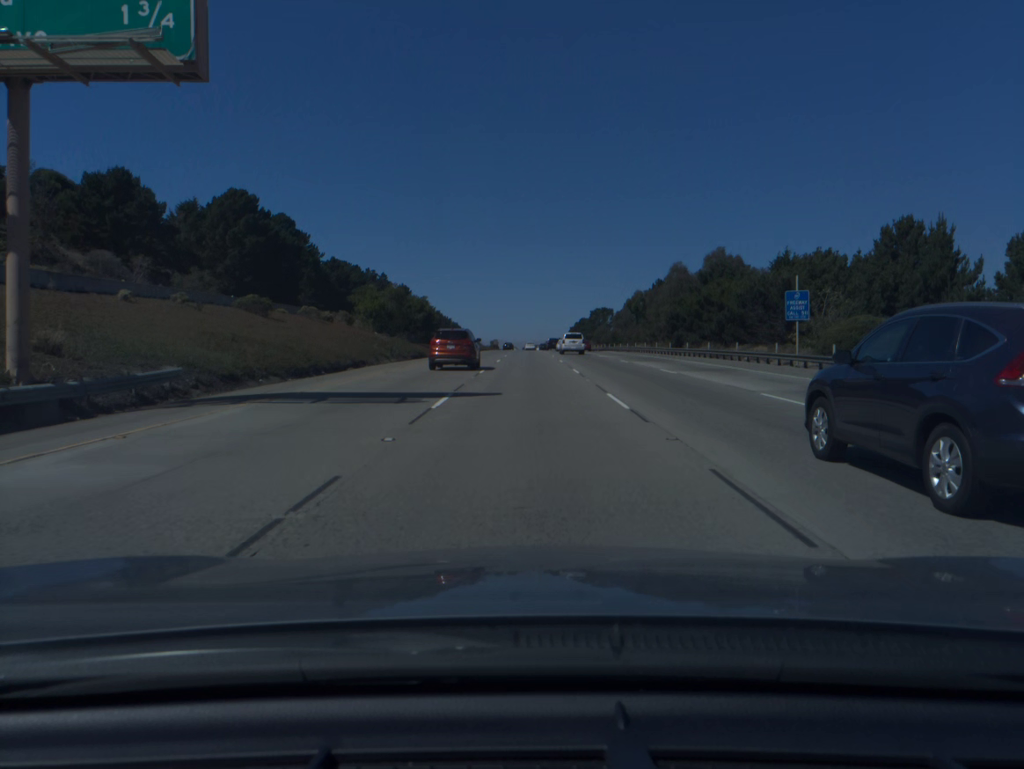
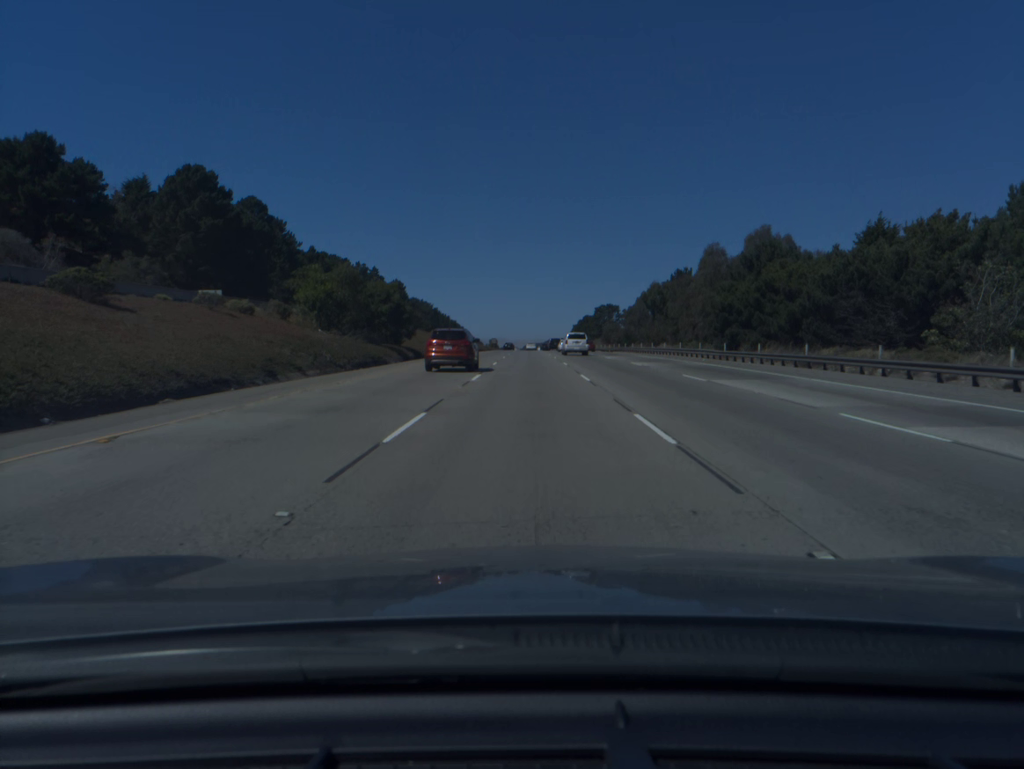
(0.0, +19.6) m; 0°
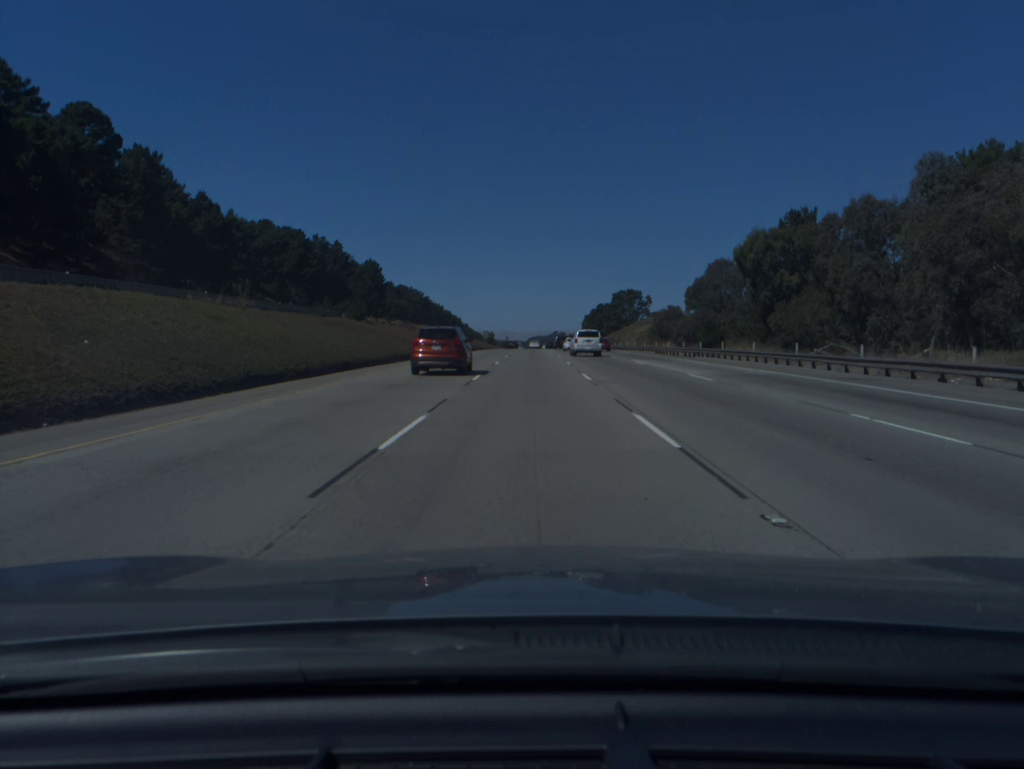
(-0.1, +58.7) m; 0°
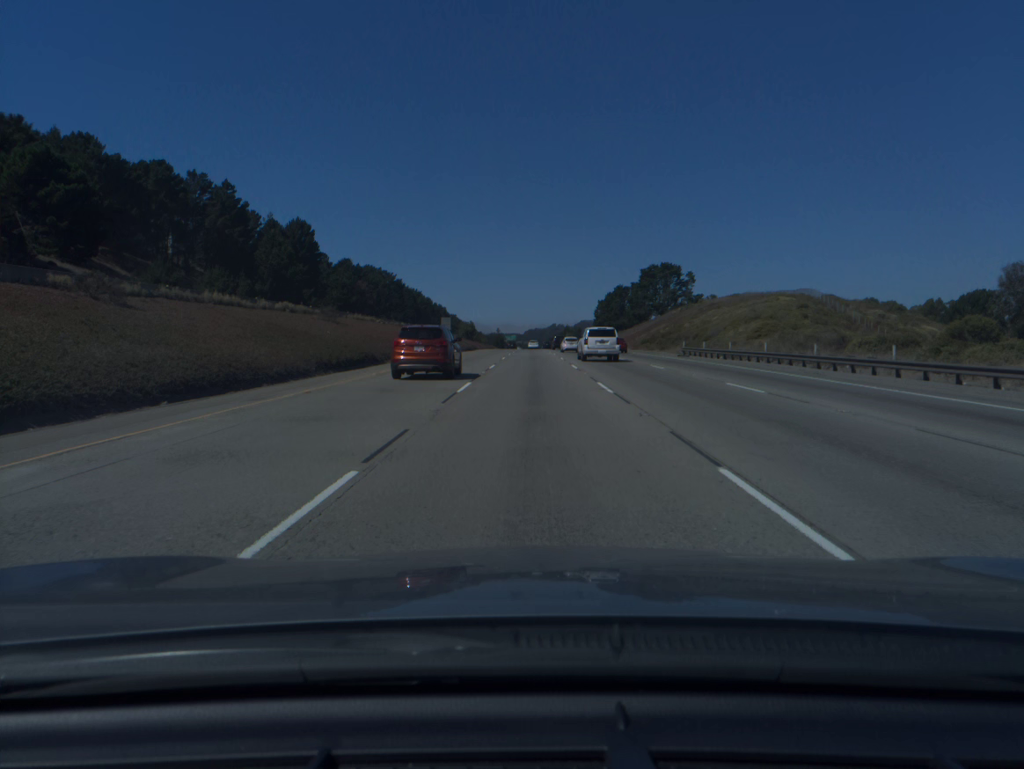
(+0.1, +78.2) m; 0°
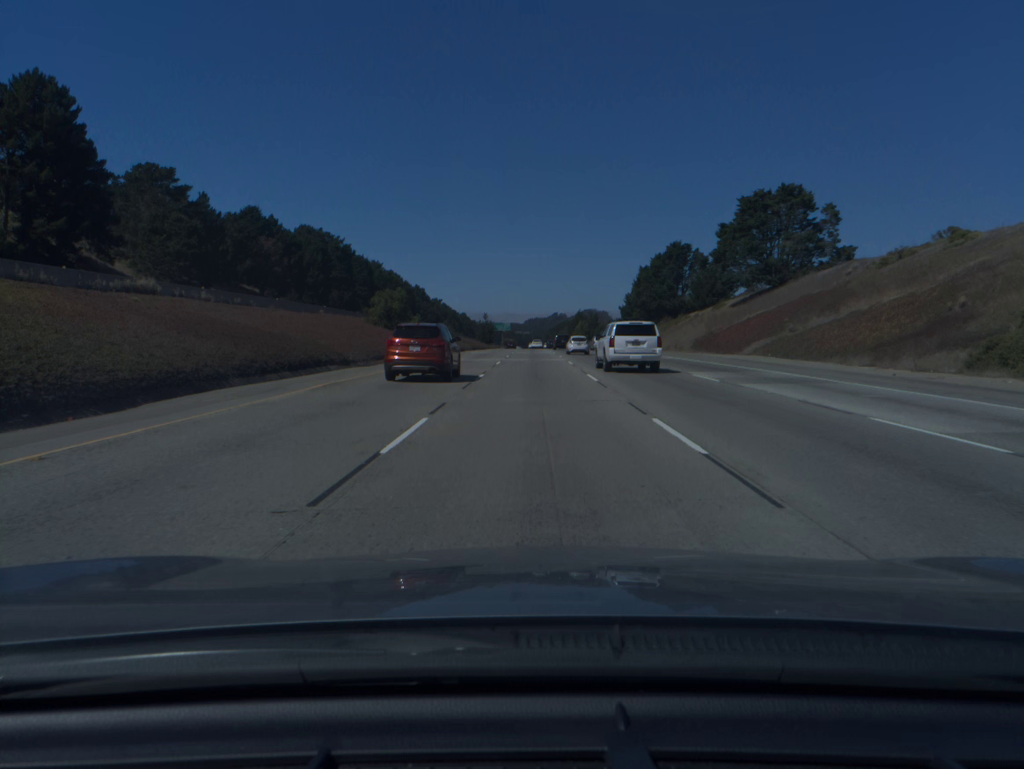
(0.0, +97.6) m; 0°
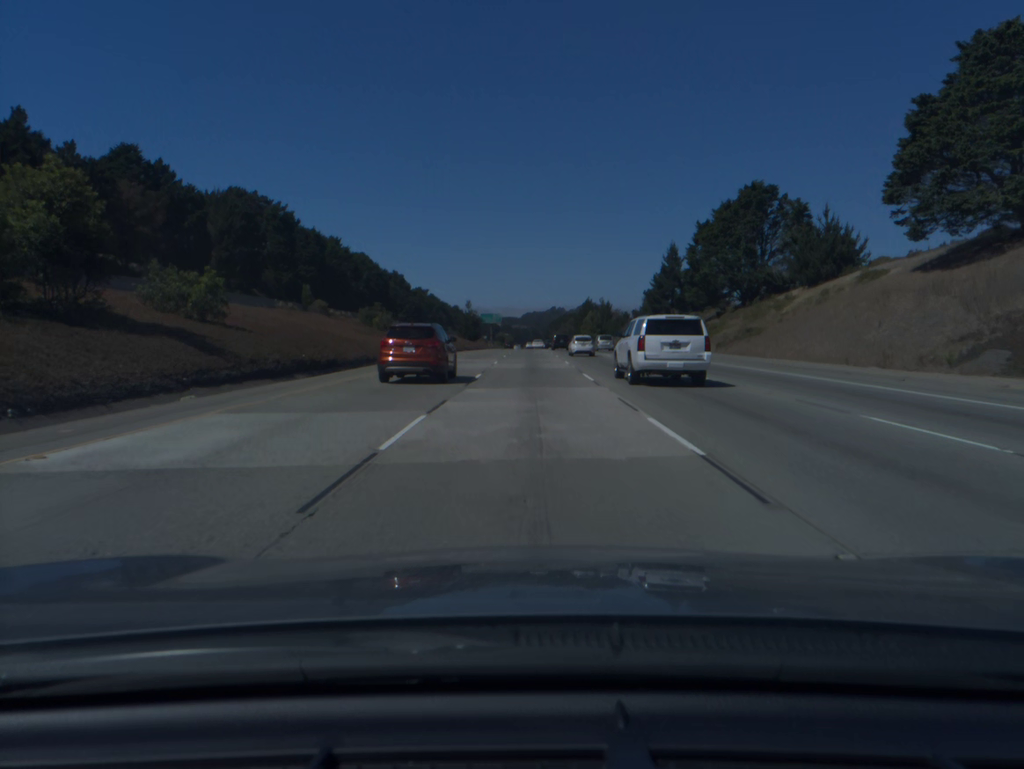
(+0.1, +58.5) m; 0°
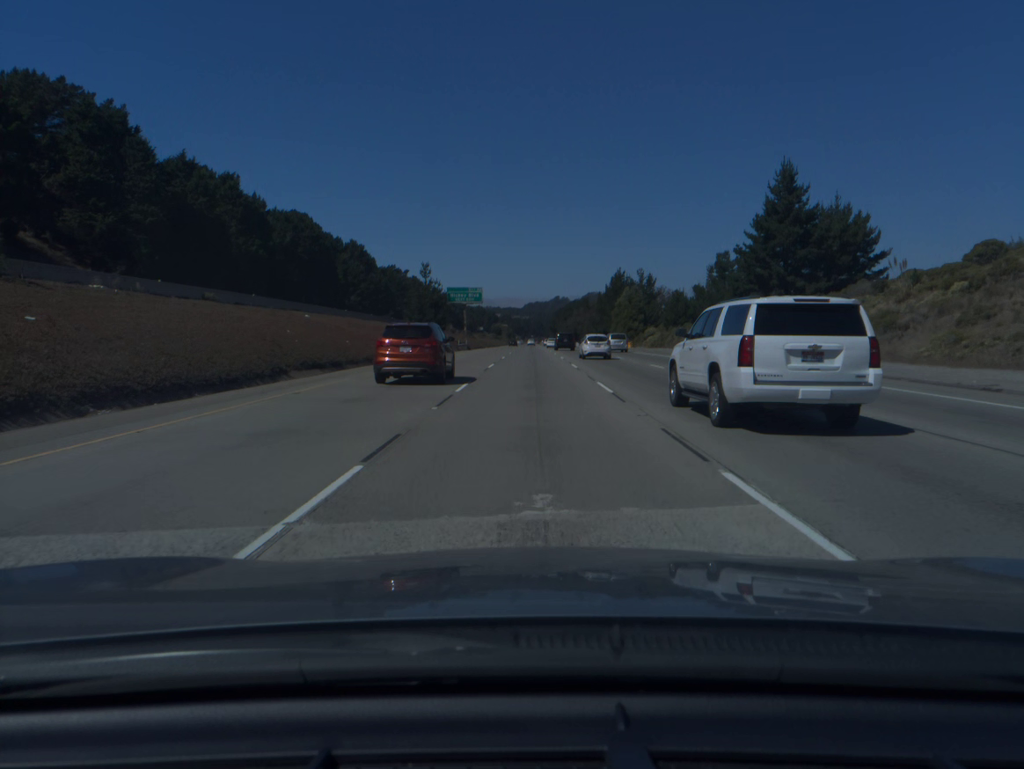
(-0.1, +78.0) m; 0°
